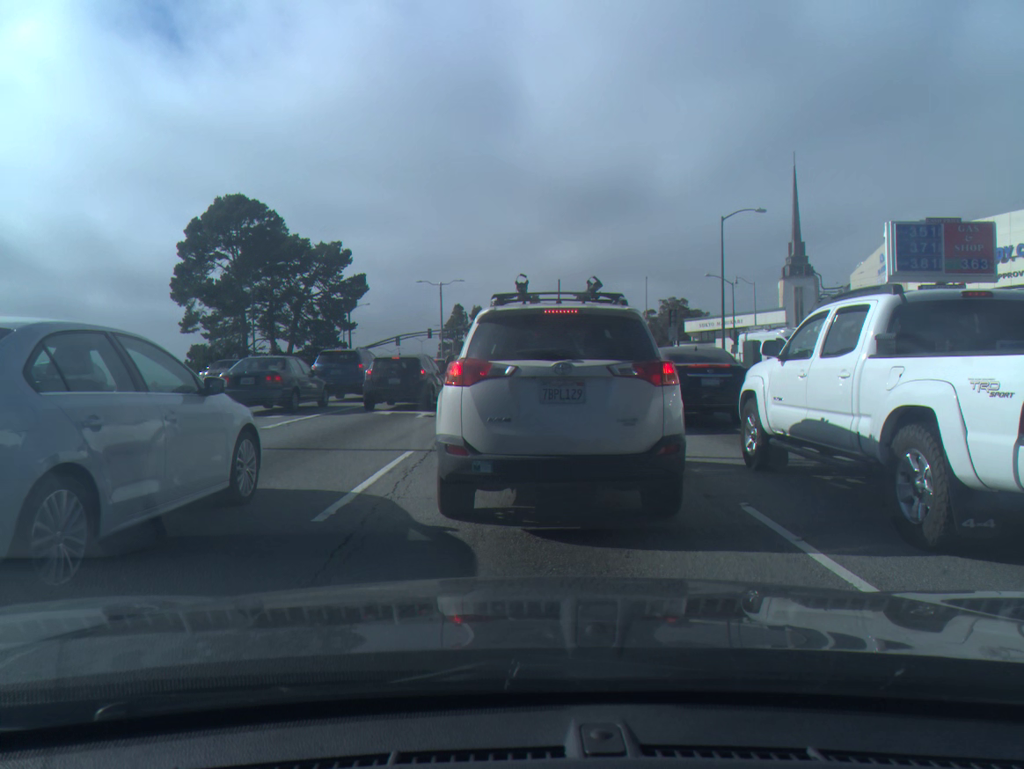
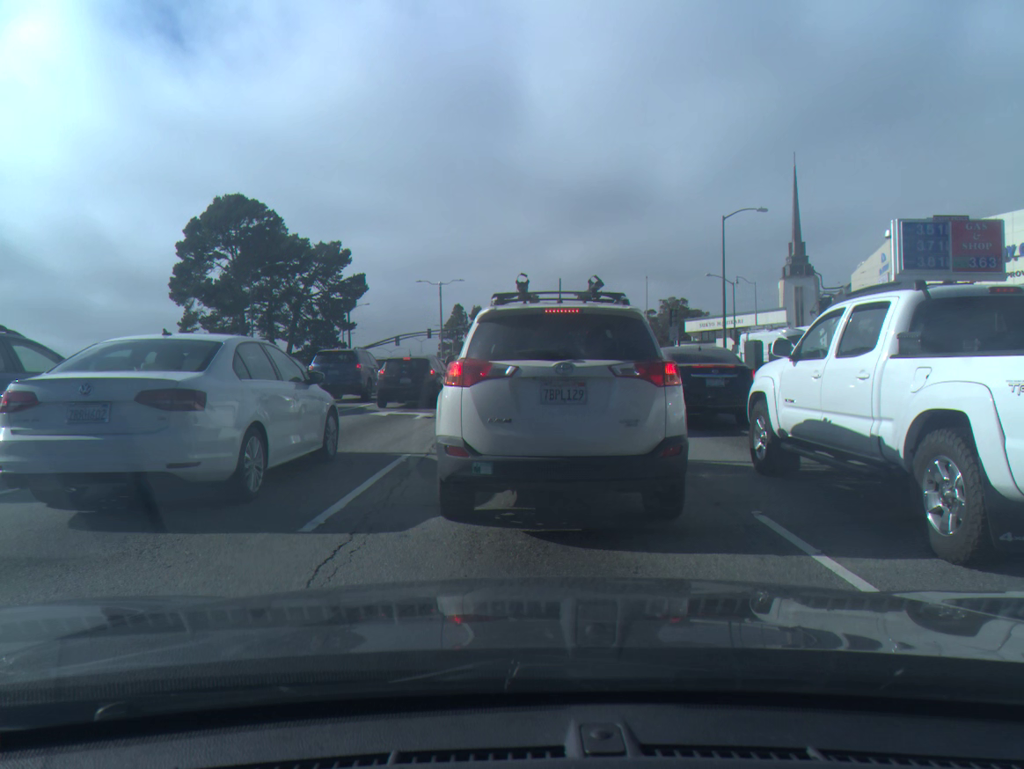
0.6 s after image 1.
(0.0, +0.4) m; 0°
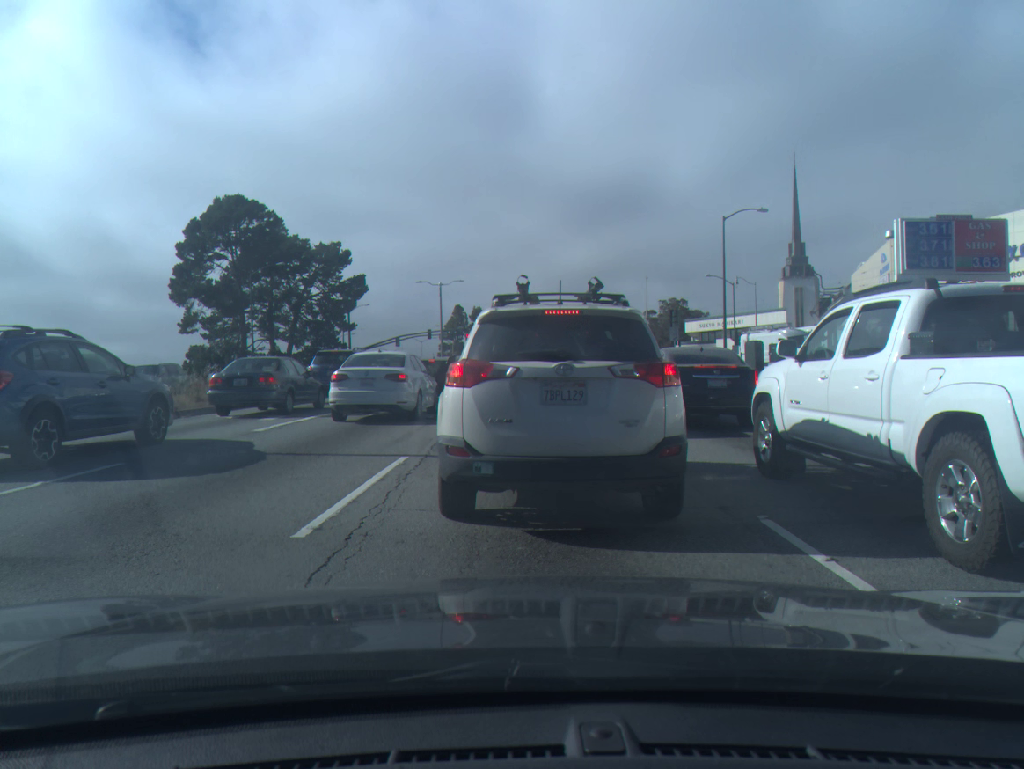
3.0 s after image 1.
(0.0, +0.2) m; 0°
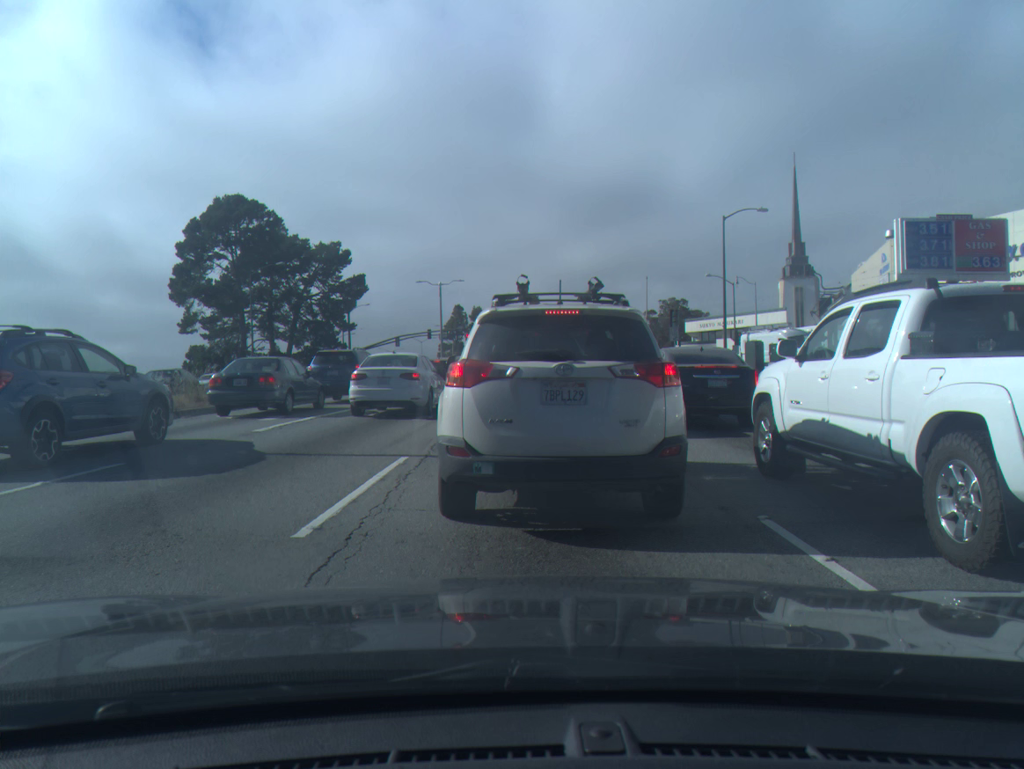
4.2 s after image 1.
(0.0, 0.0) m; 0°
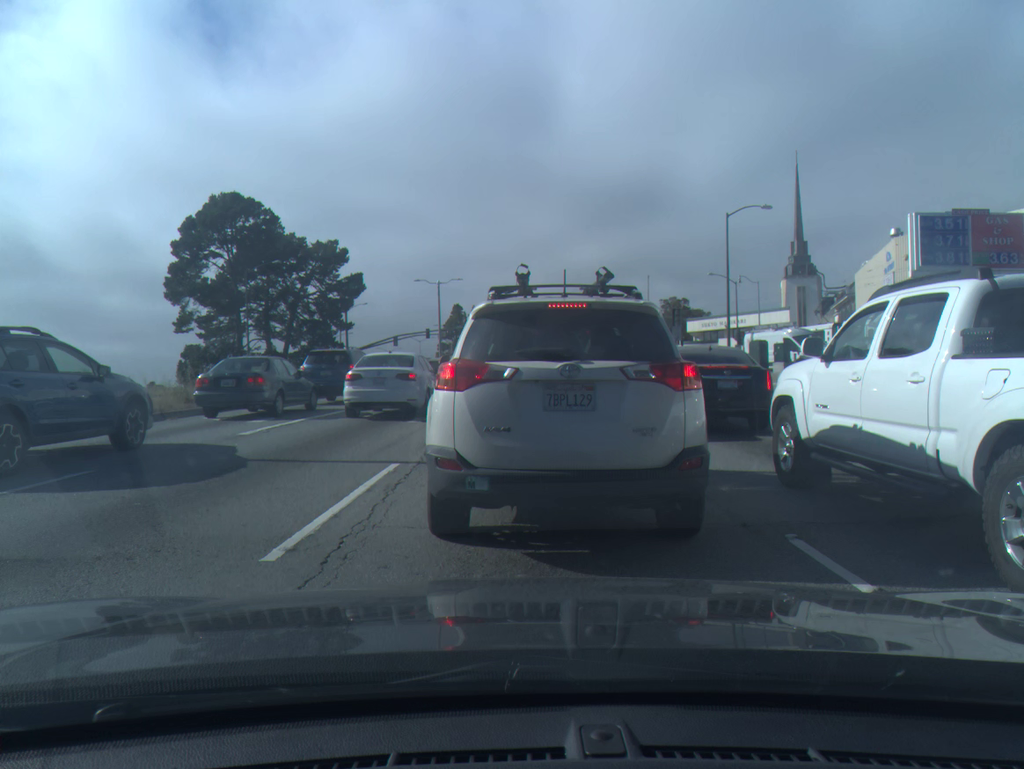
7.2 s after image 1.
(0.0, +0.5) m; 0°
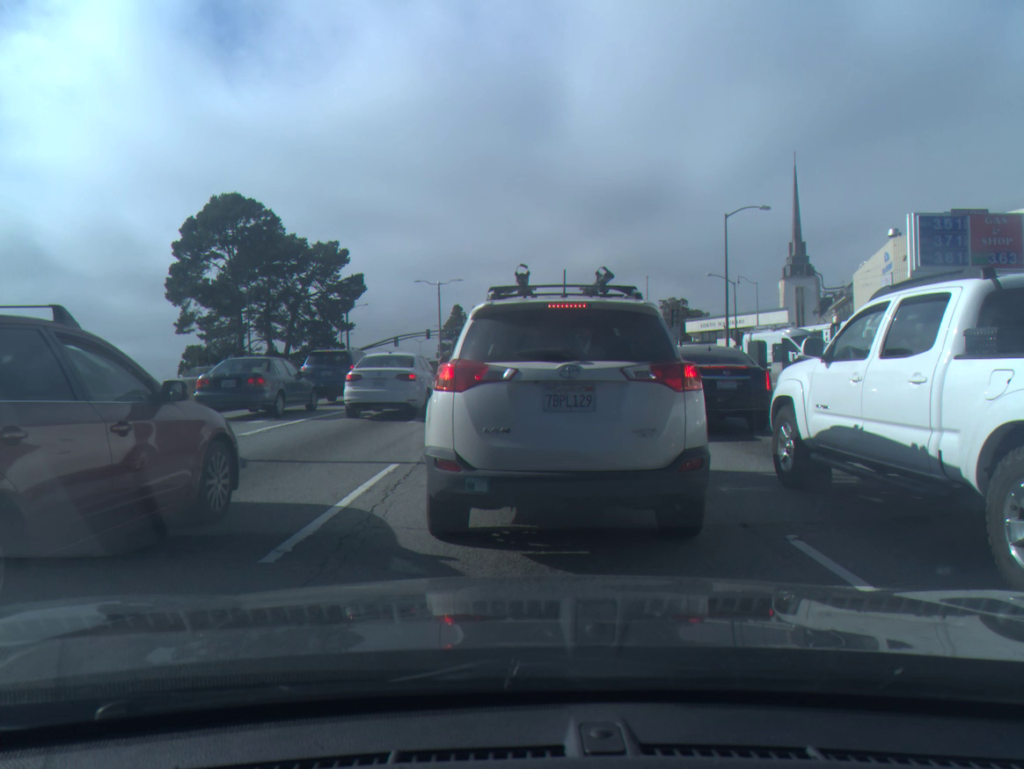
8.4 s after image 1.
(0.0, 0.0) m; 0°
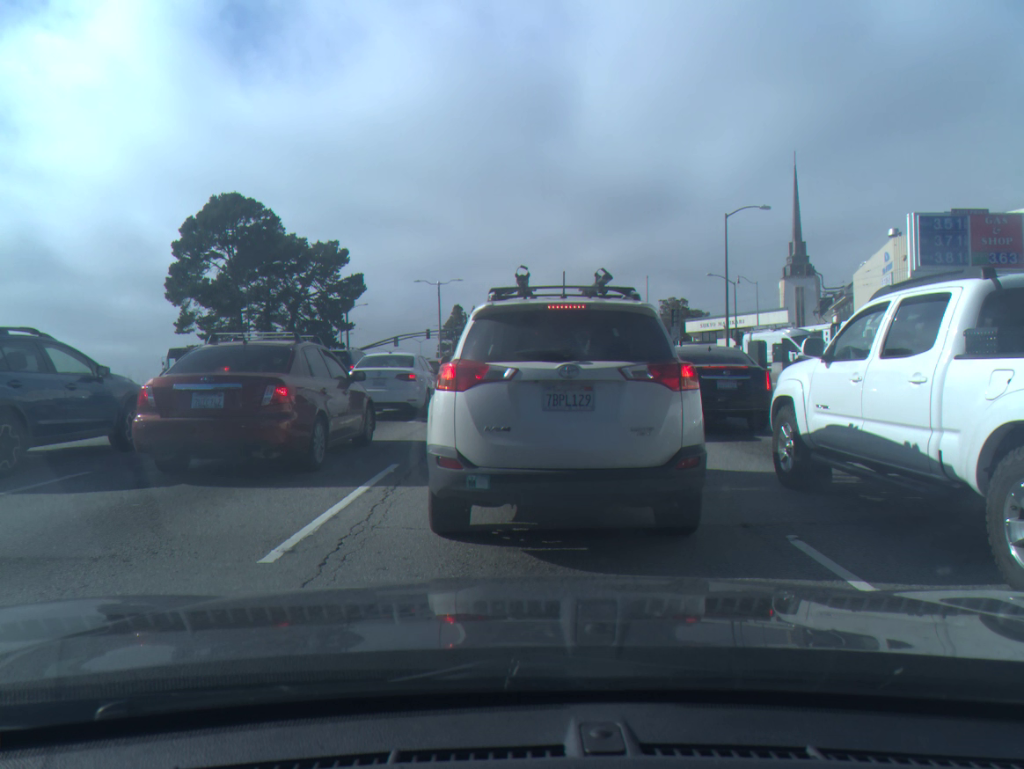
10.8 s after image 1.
(0.0, 0.0) m; 0°
